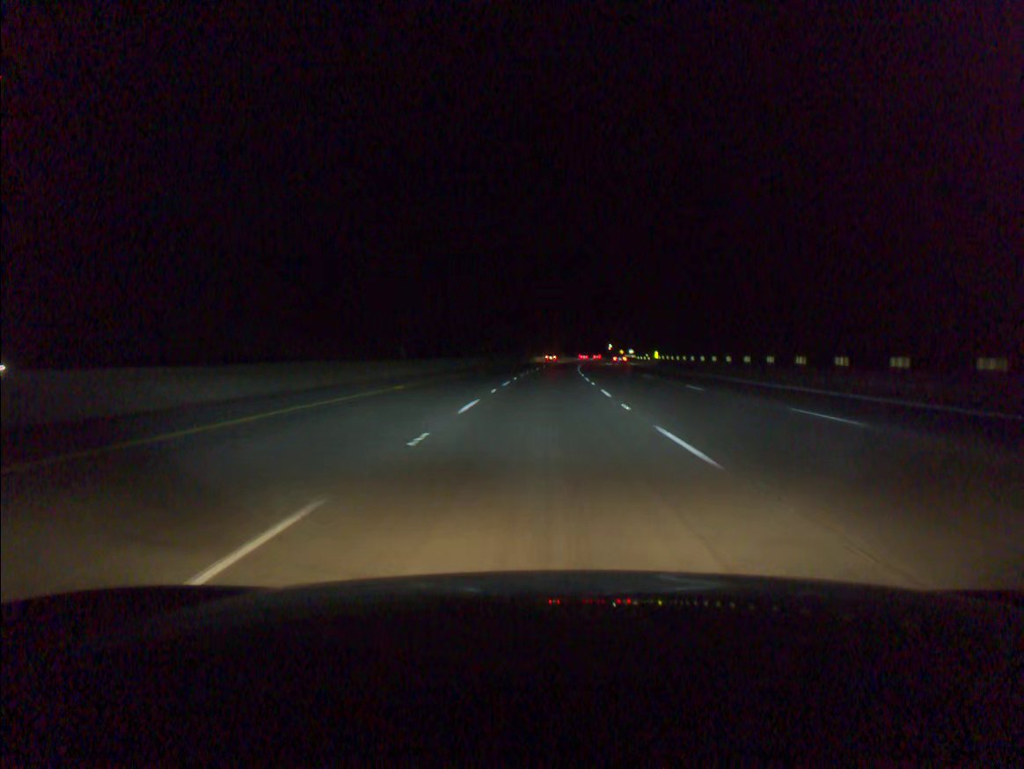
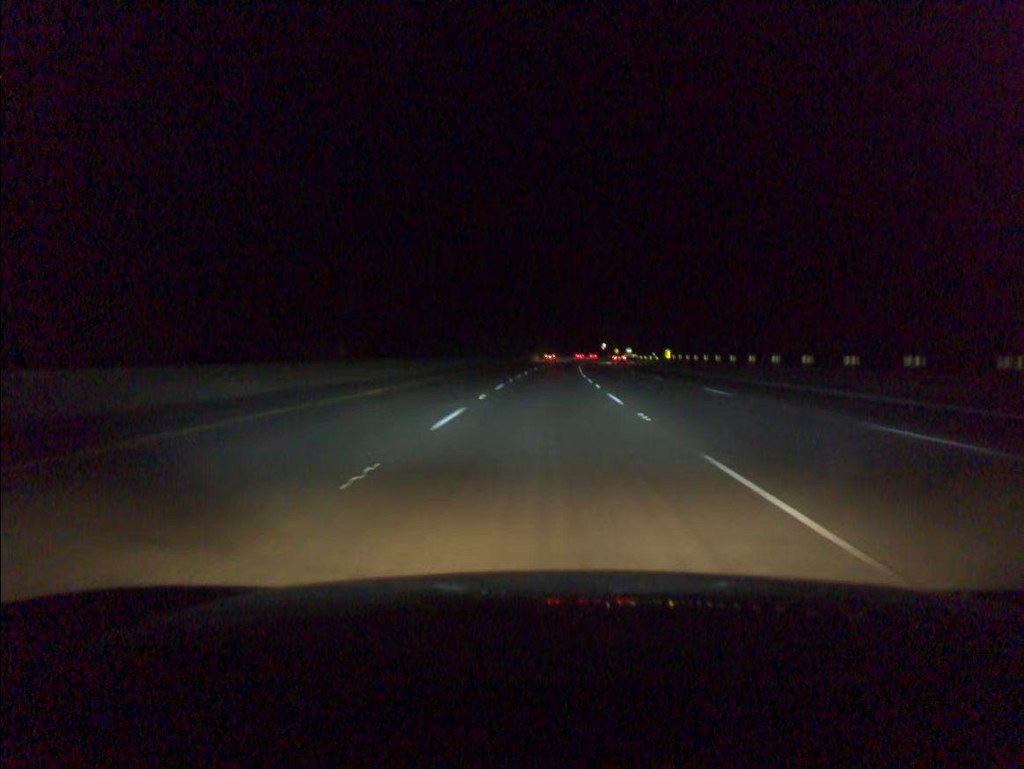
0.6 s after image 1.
(+0.1, +18.3) m; +1°
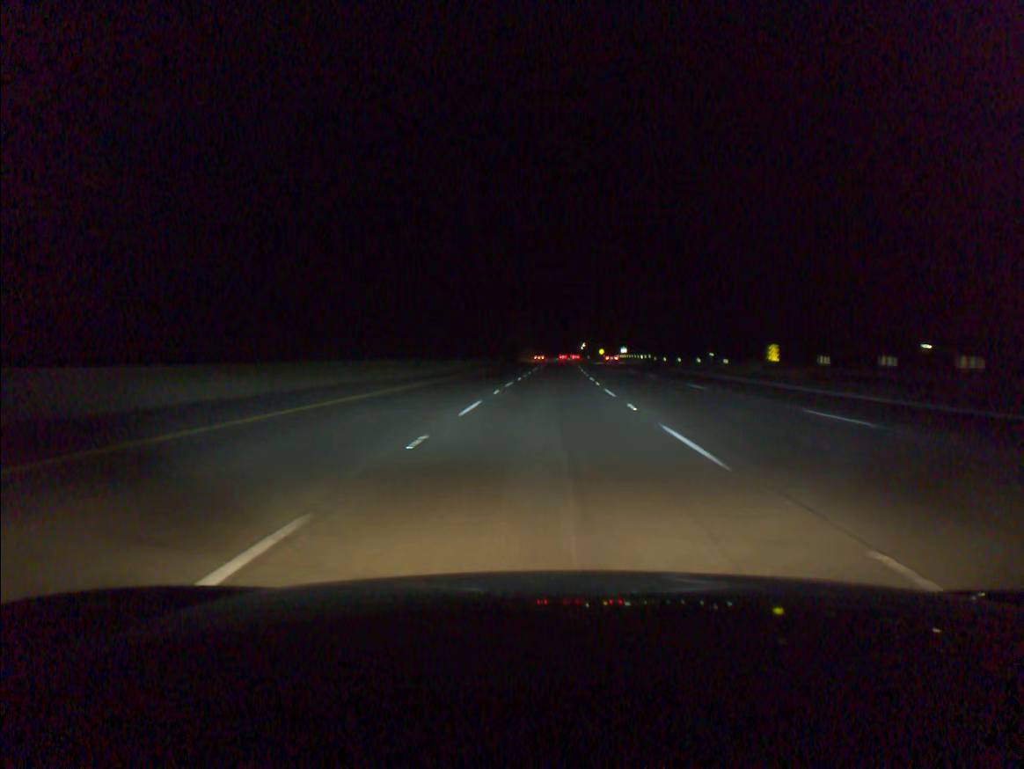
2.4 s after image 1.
(+0.9, +54.9) m; +2°
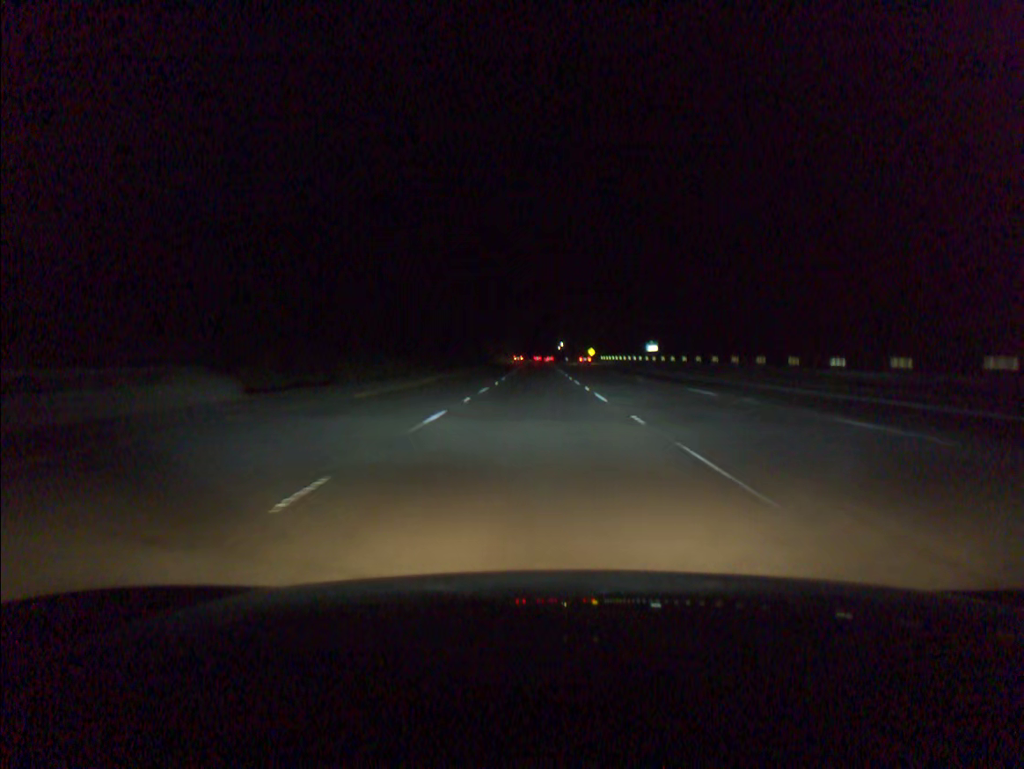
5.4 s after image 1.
(+2.3, +91.3) m; +2°
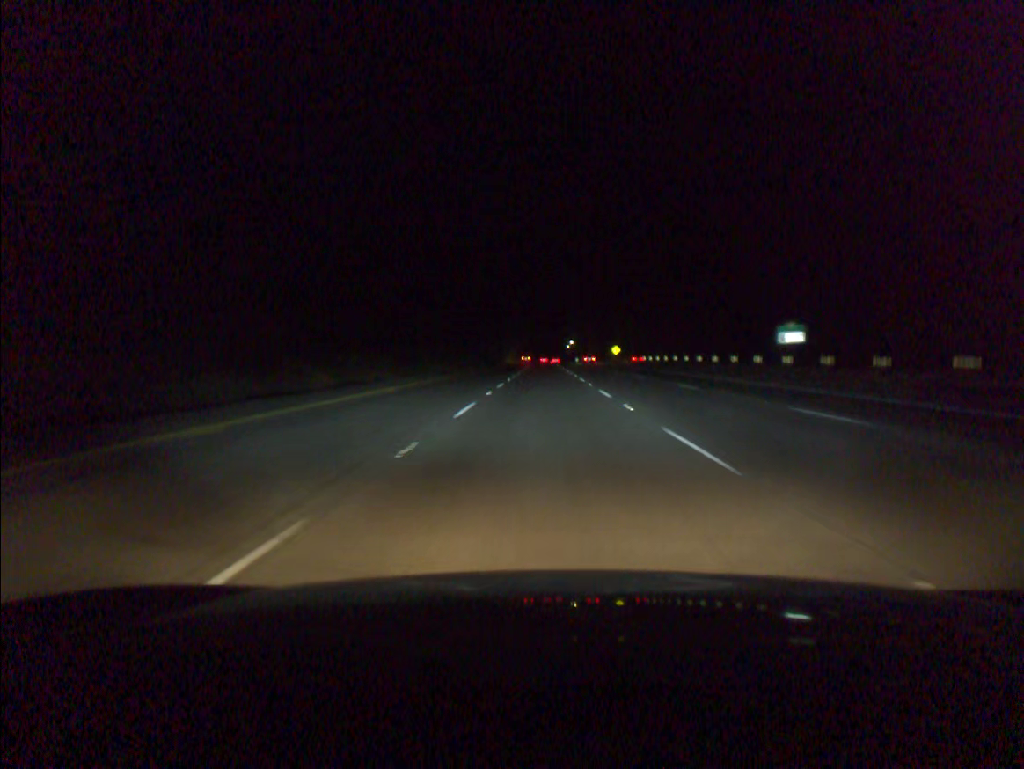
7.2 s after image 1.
(-0.3, +54.9) m; 0°
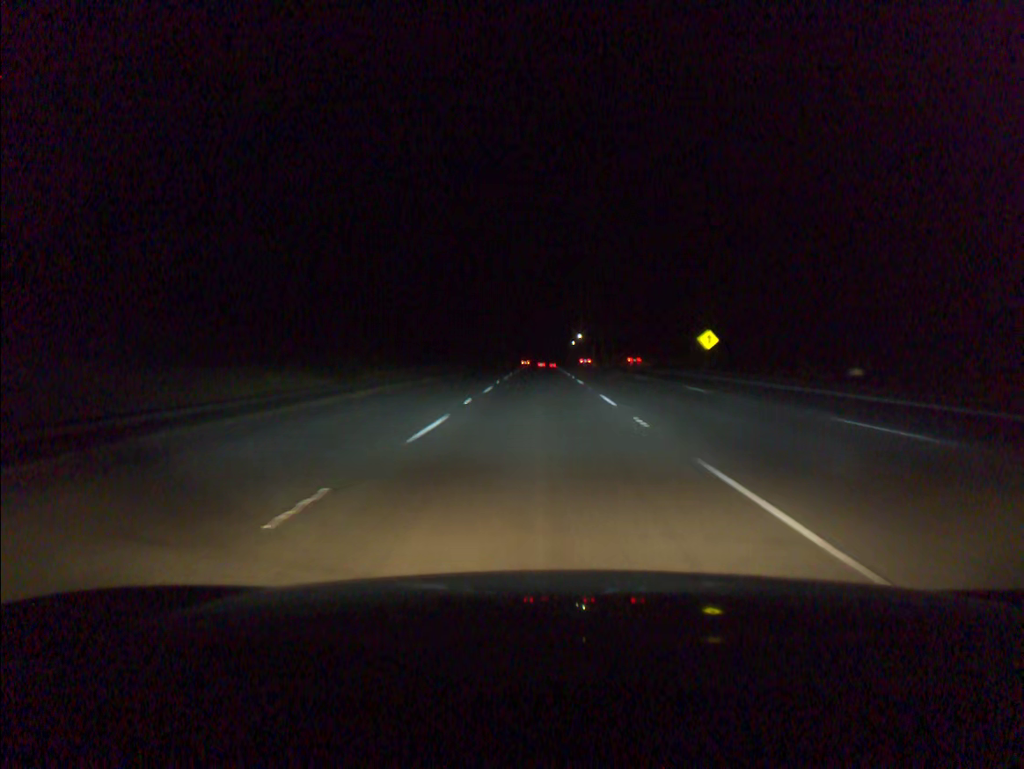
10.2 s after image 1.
(+0.6, +91.5) m; 0°
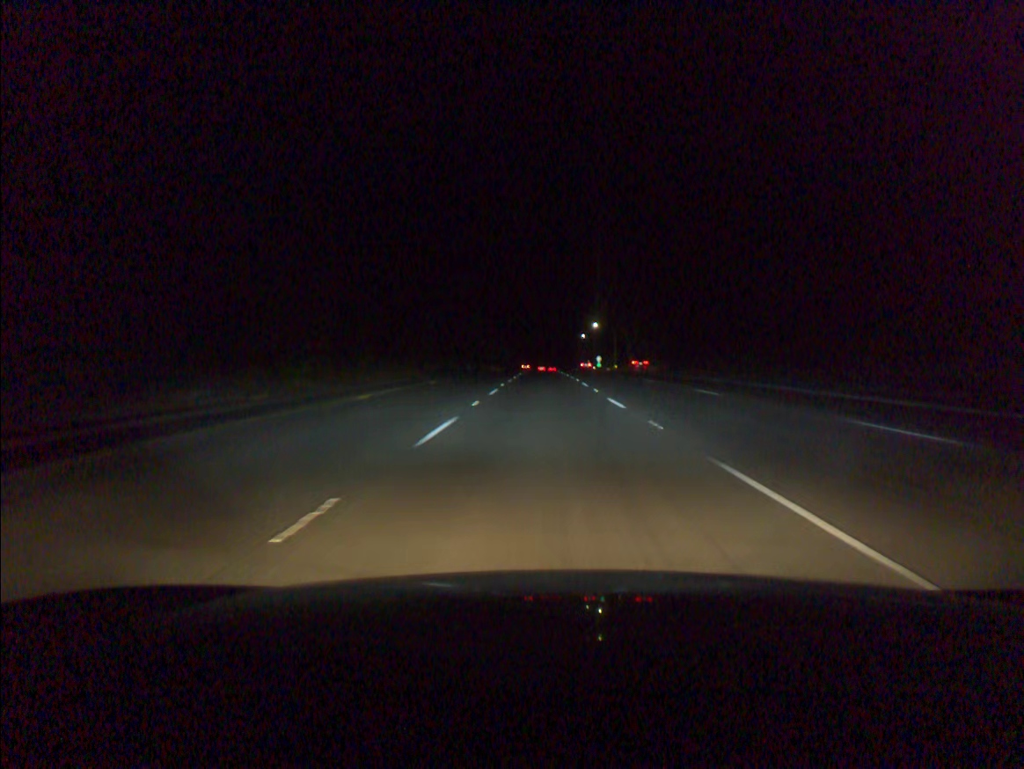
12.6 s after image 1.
(-0.1, +73.3) m; 0°
